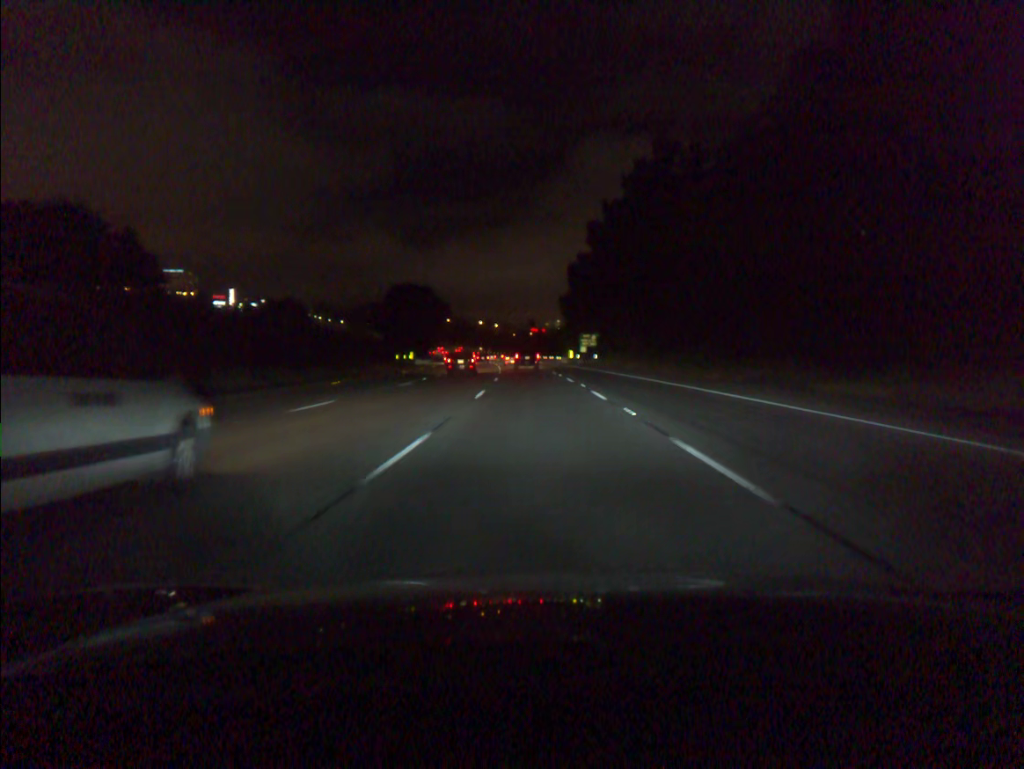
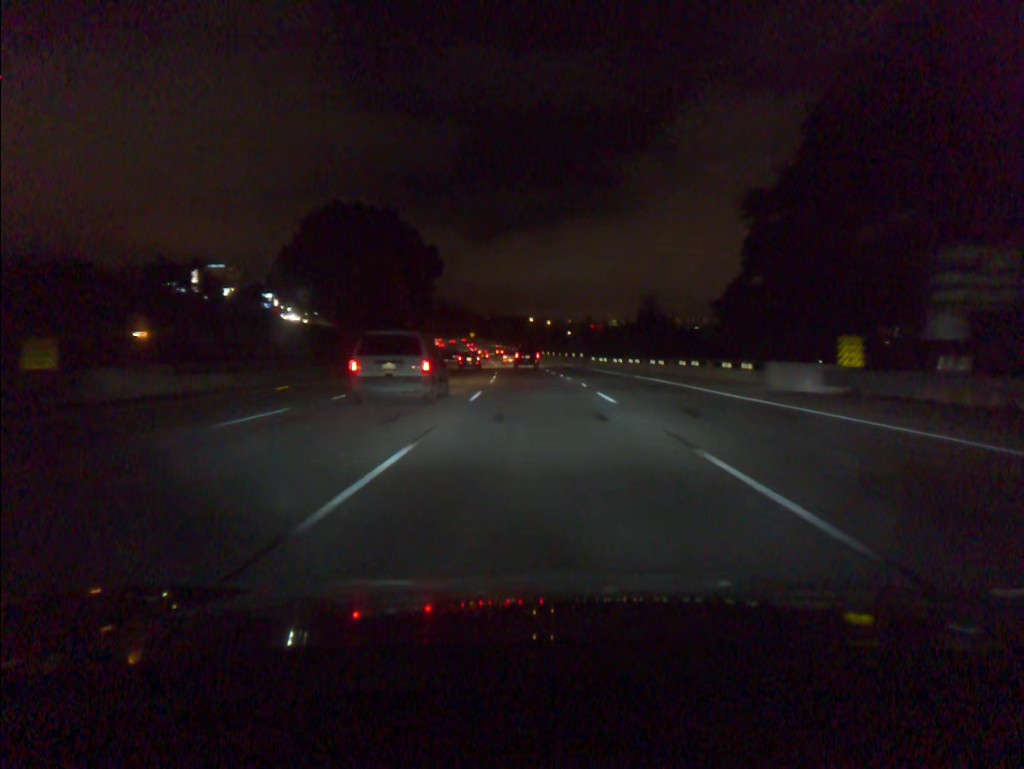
(-3.2, +89.7) m; -4°
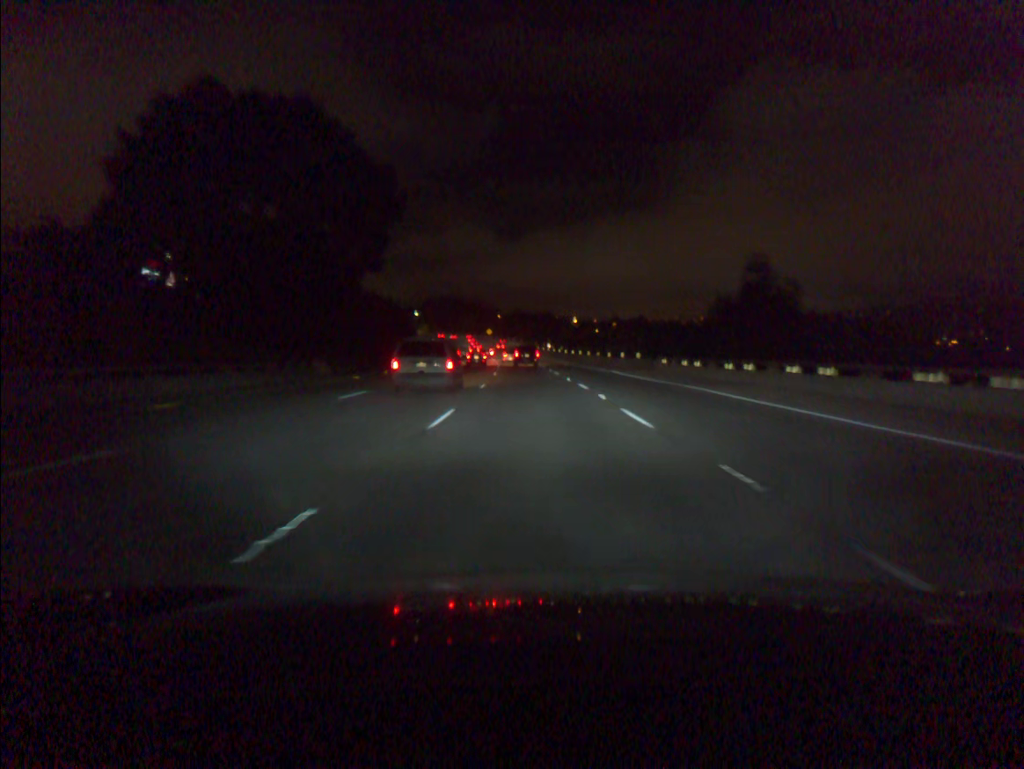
(-0.5, +36.1) m; -2°
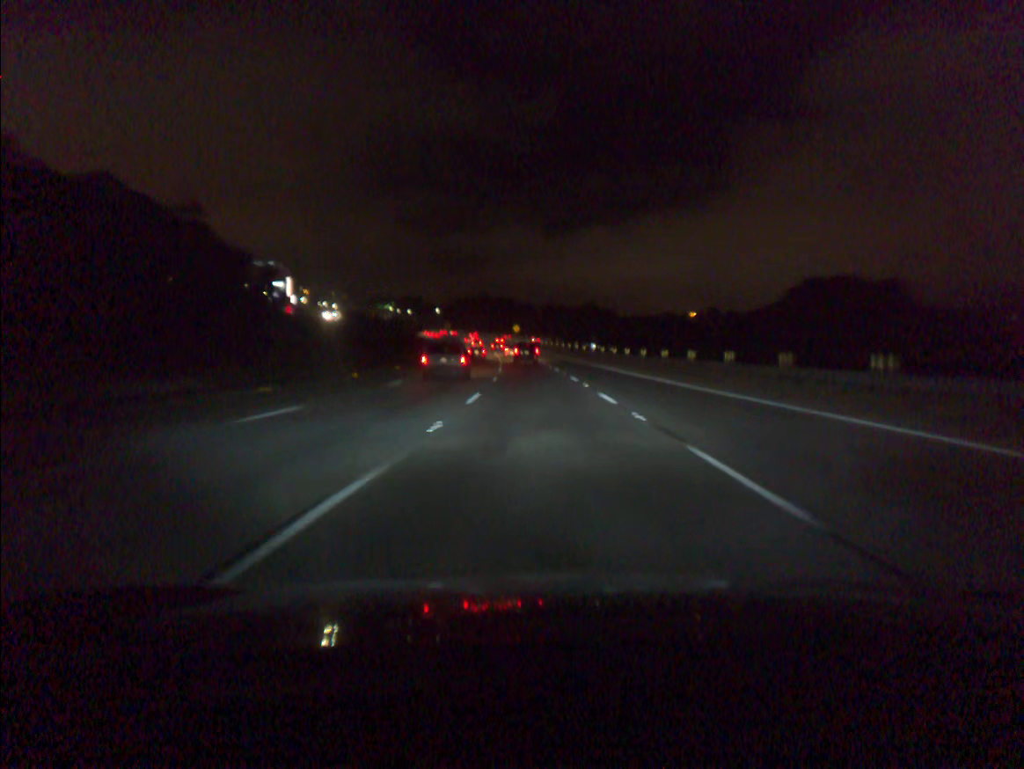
(-1.3, +54.3) m; -3°
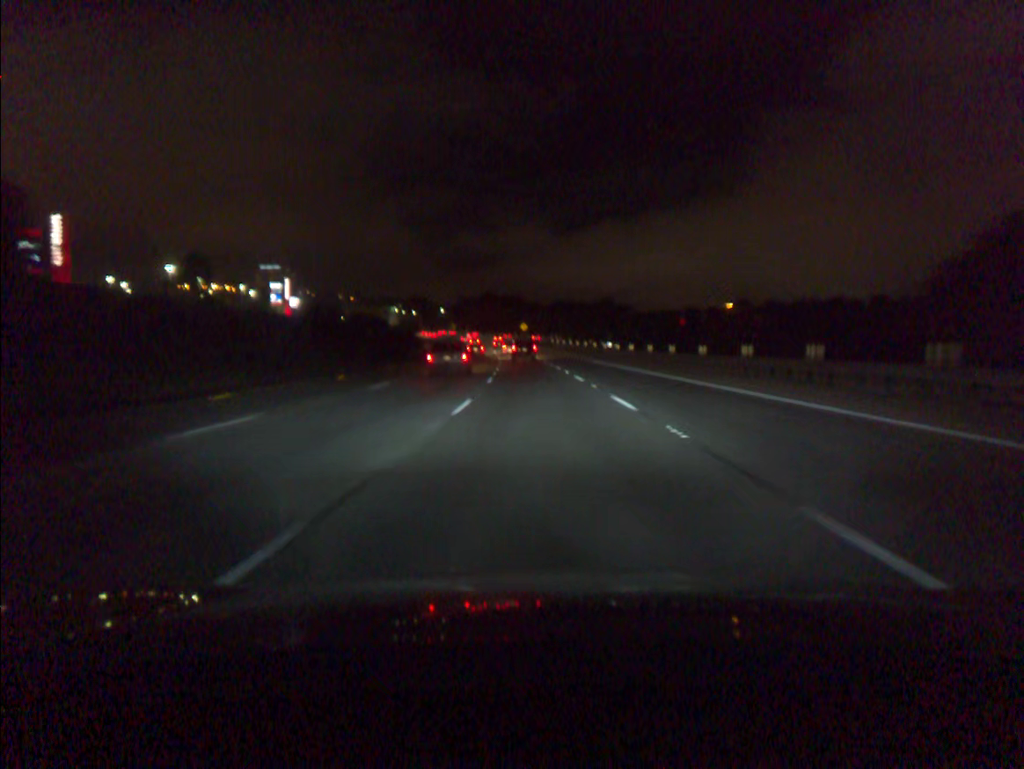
(-0.1, +18.1) m; -1°
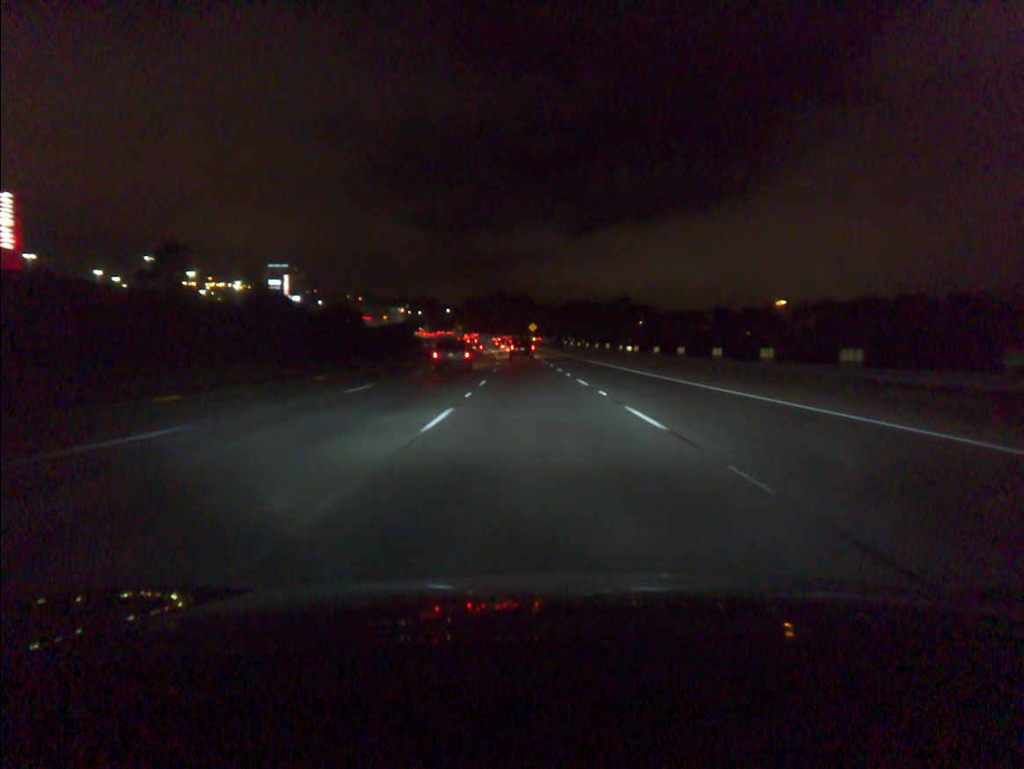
(-0.2, +18.1) m; -1°
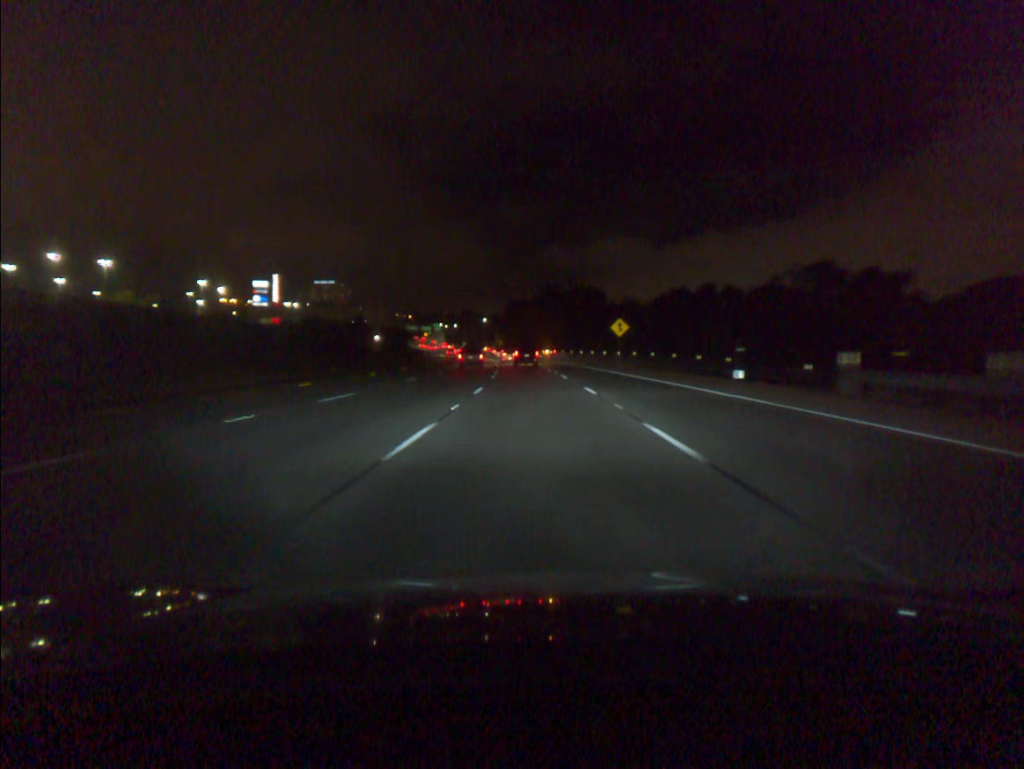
(-3.4, +90.3) m; -4°
